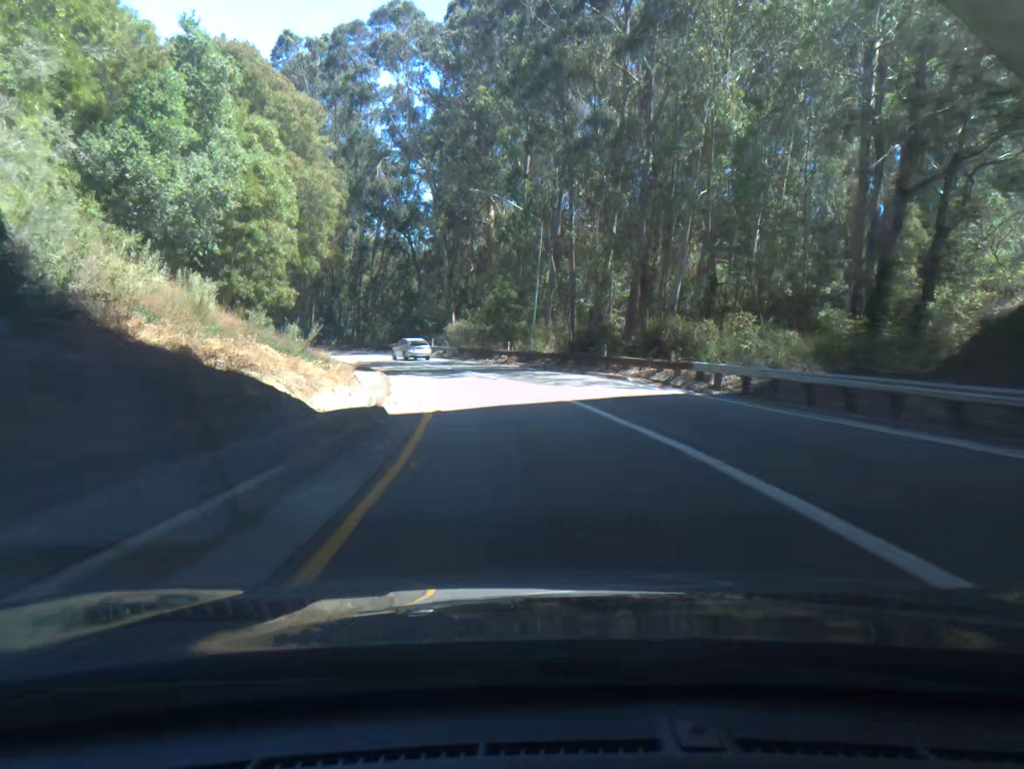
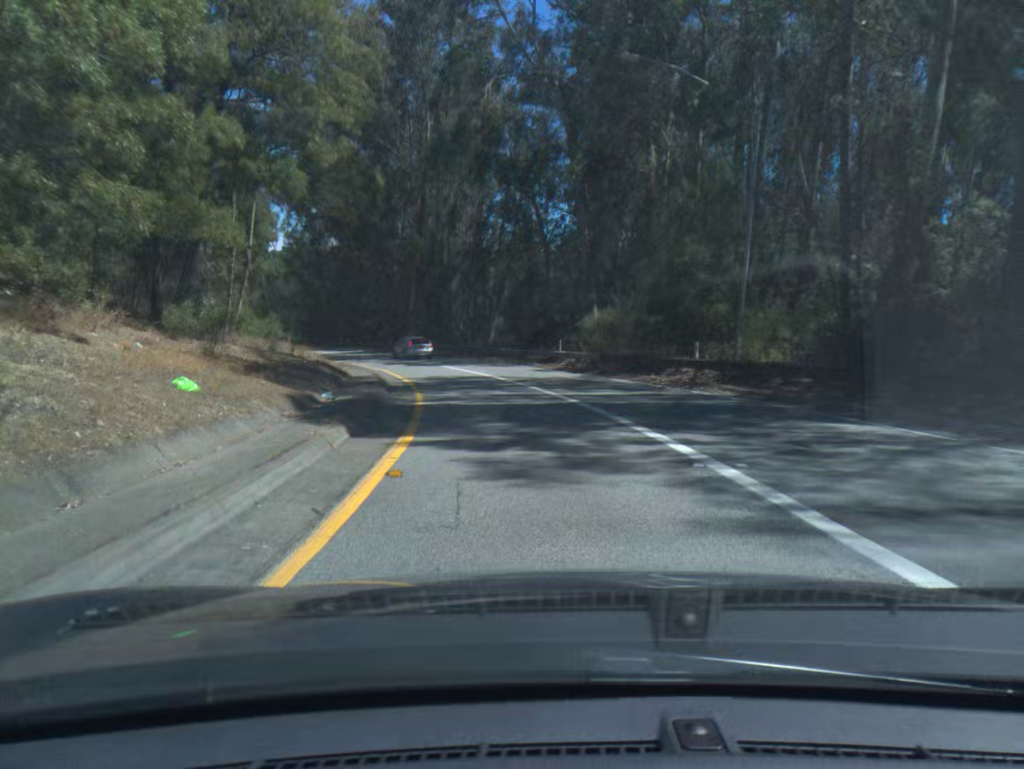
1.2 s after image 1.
(-2.1, +23.9) m; -10°
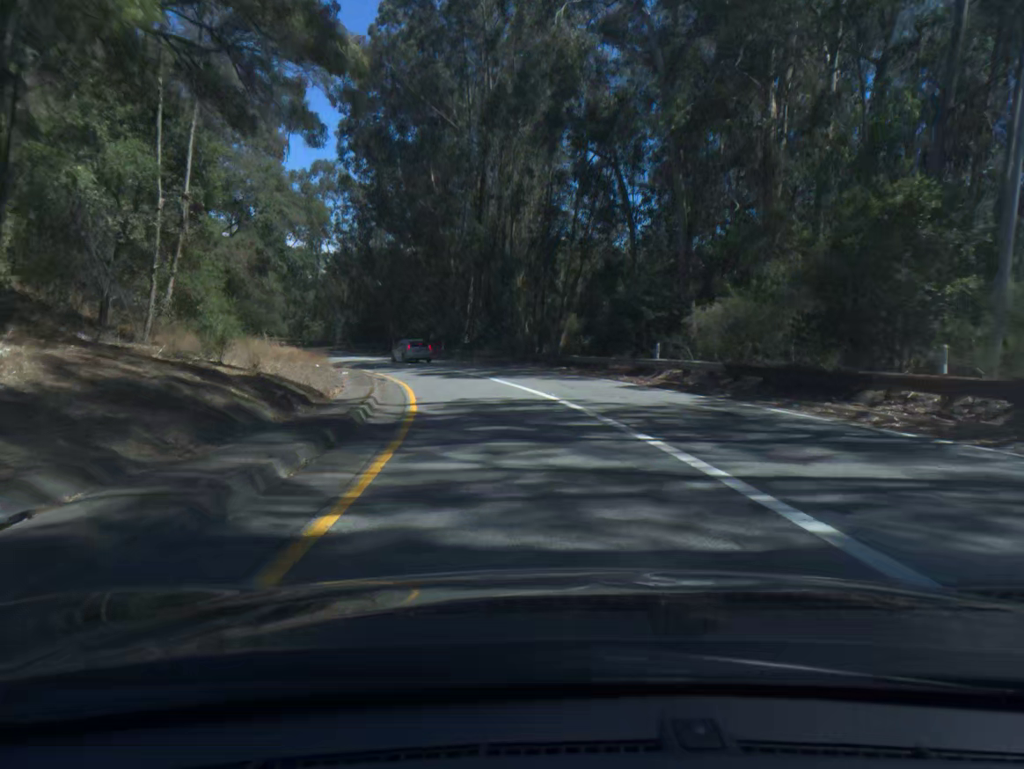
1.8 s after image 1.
(-0.5, +11.8) m; -5°
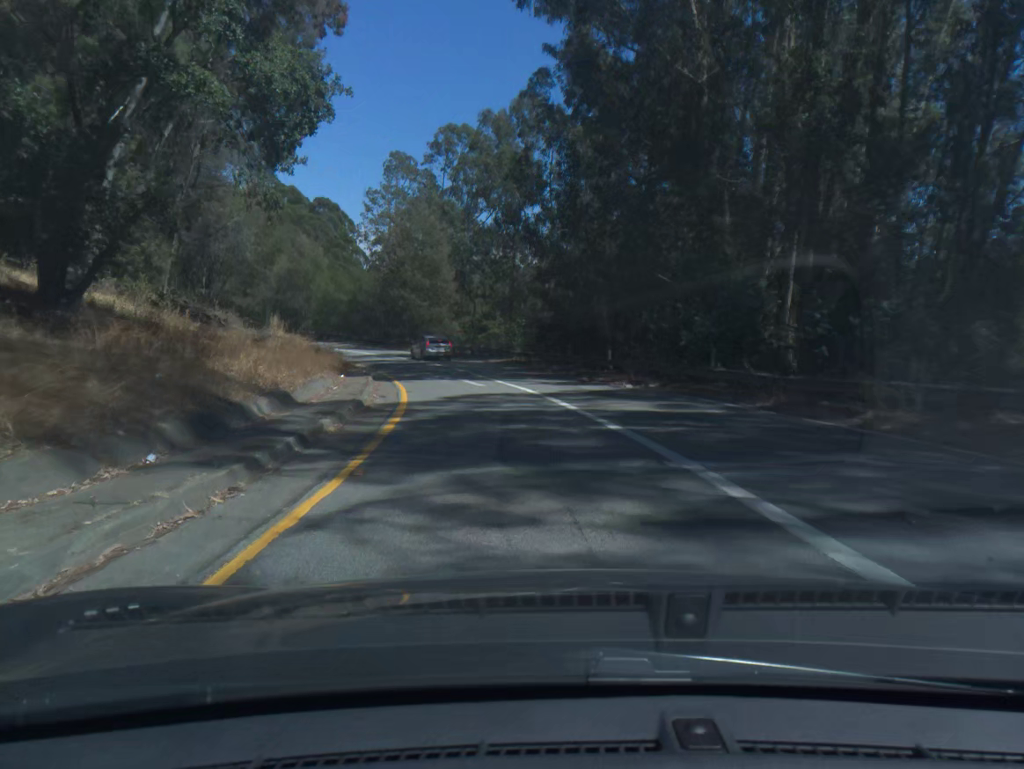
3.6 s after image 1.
(-4.8, +35.1) m; -16°
